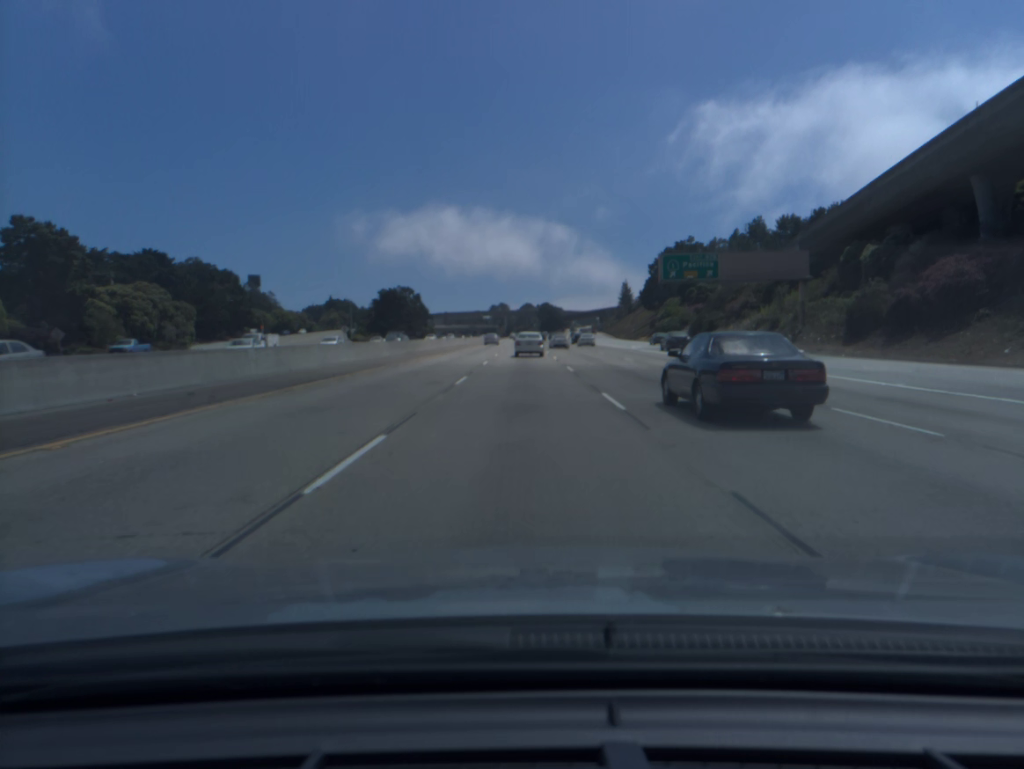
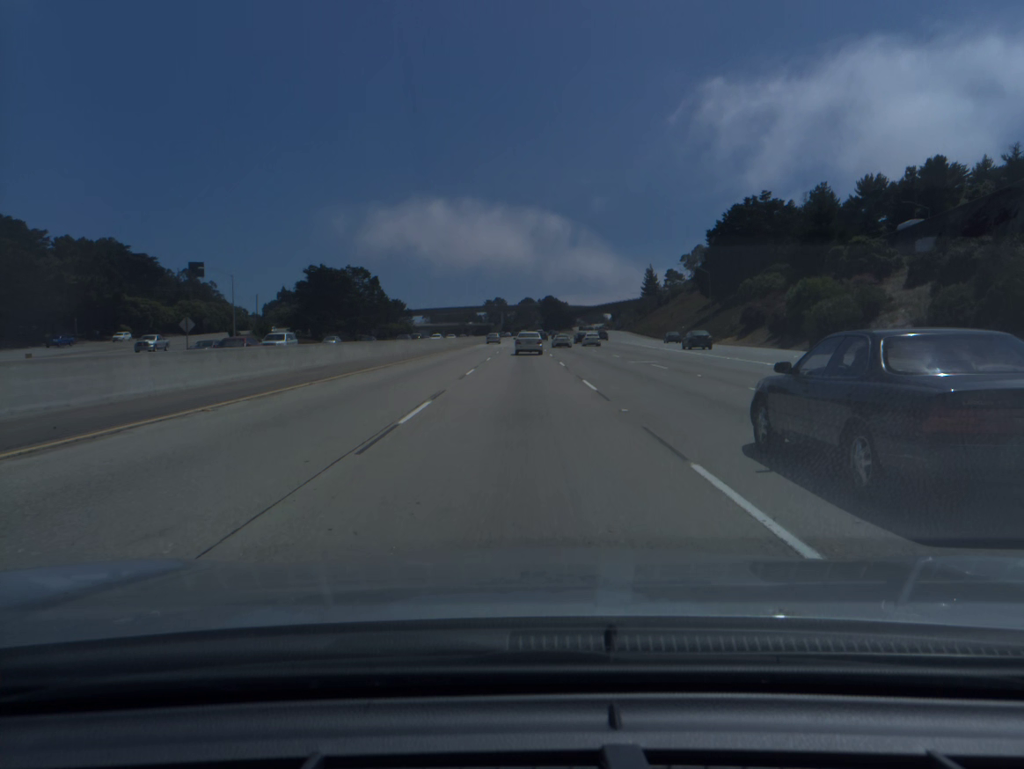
(+0.1, +68.0) m; 0°
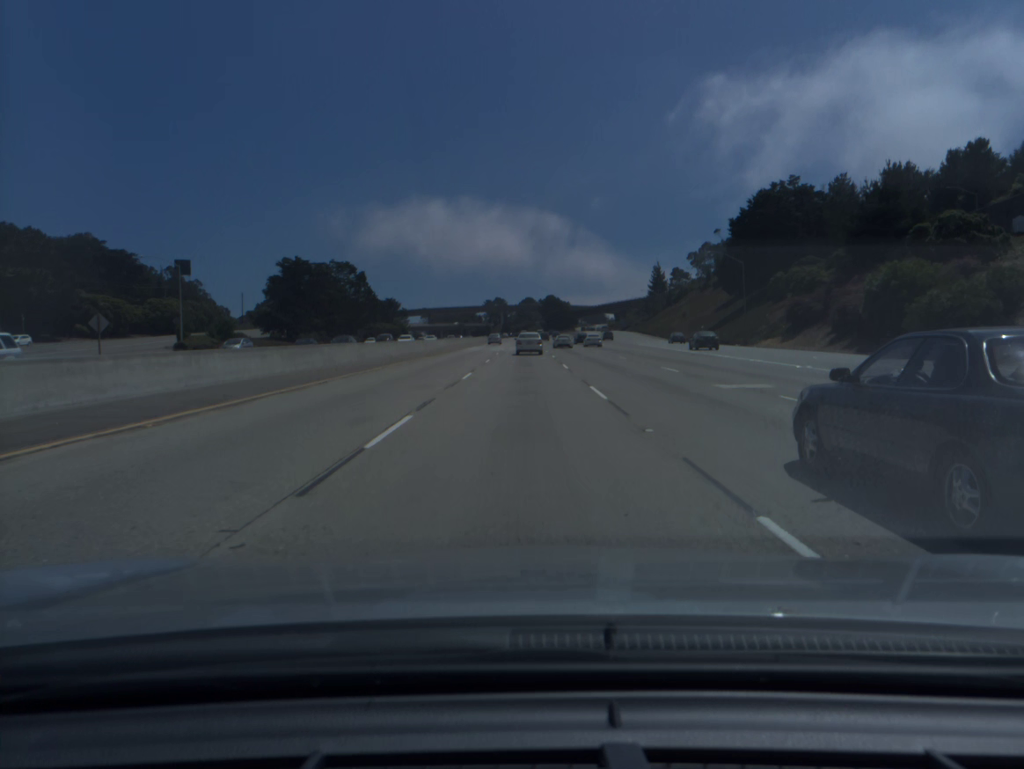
(0.0, +17.0) m; 0°
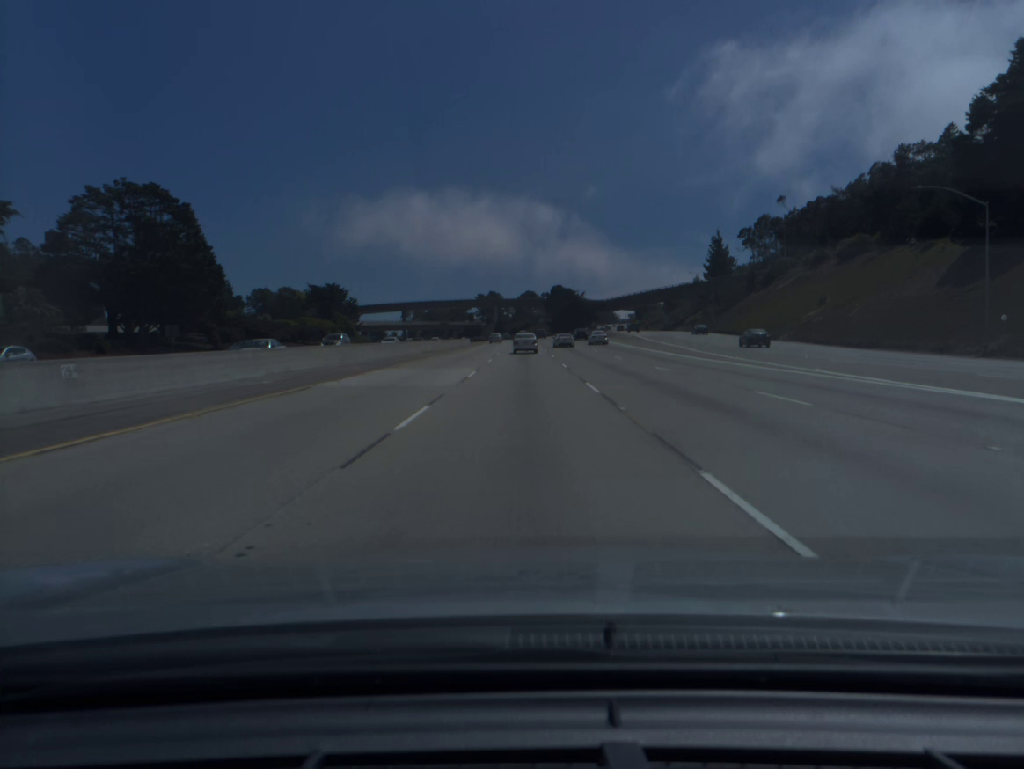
(+0.1, +85.7) m; 0°
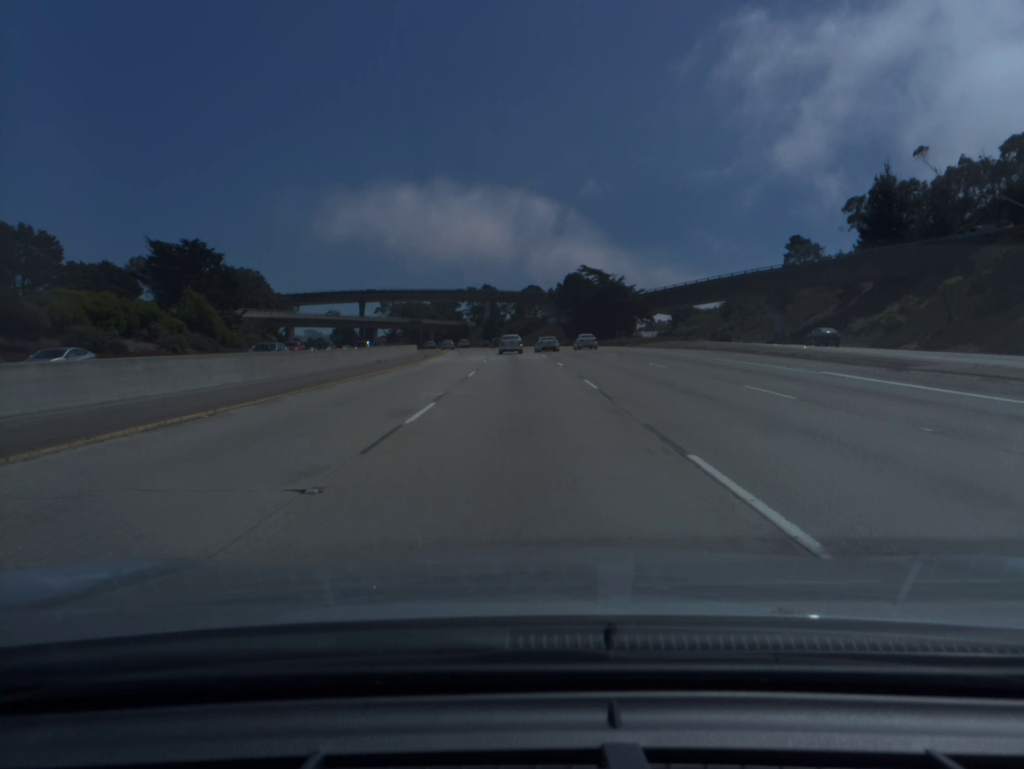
(0.0, +86.8) m; 0°
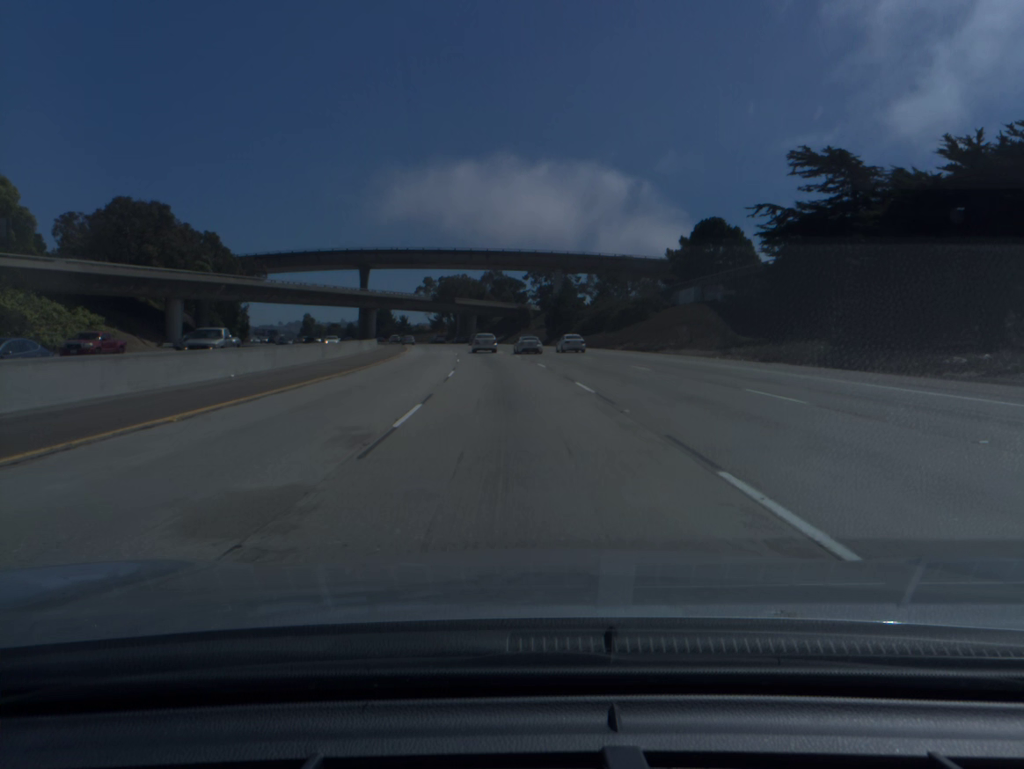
(-2.8, +88.2) m; -5°
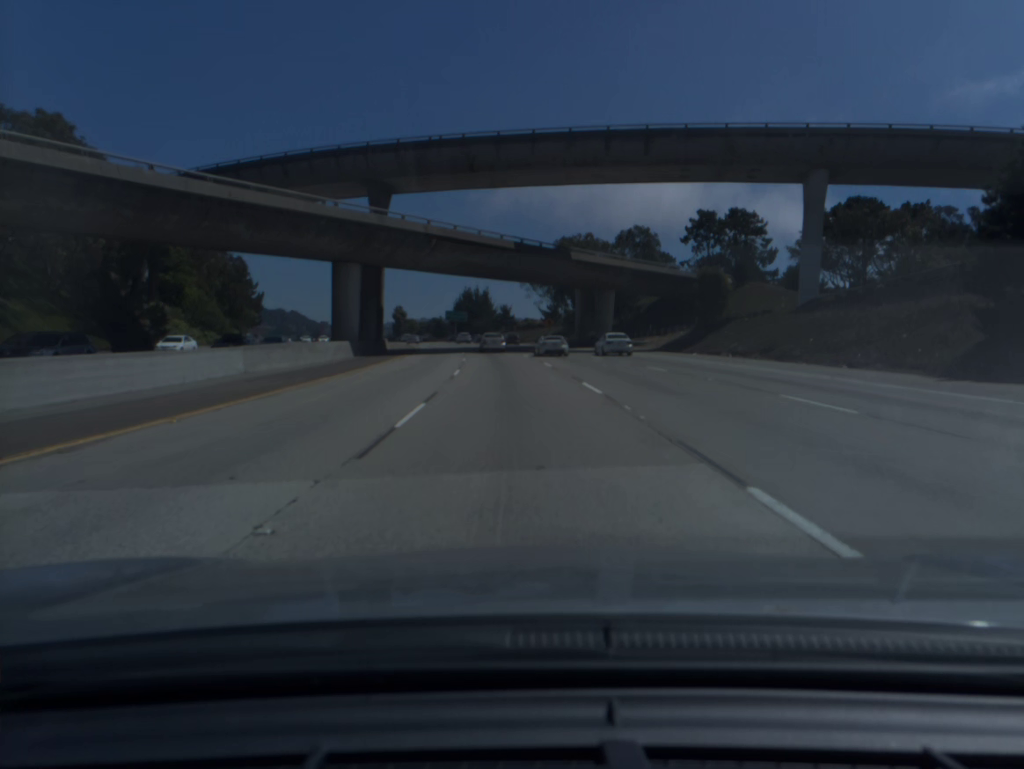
(-6.8, +88.2) m; -9°
